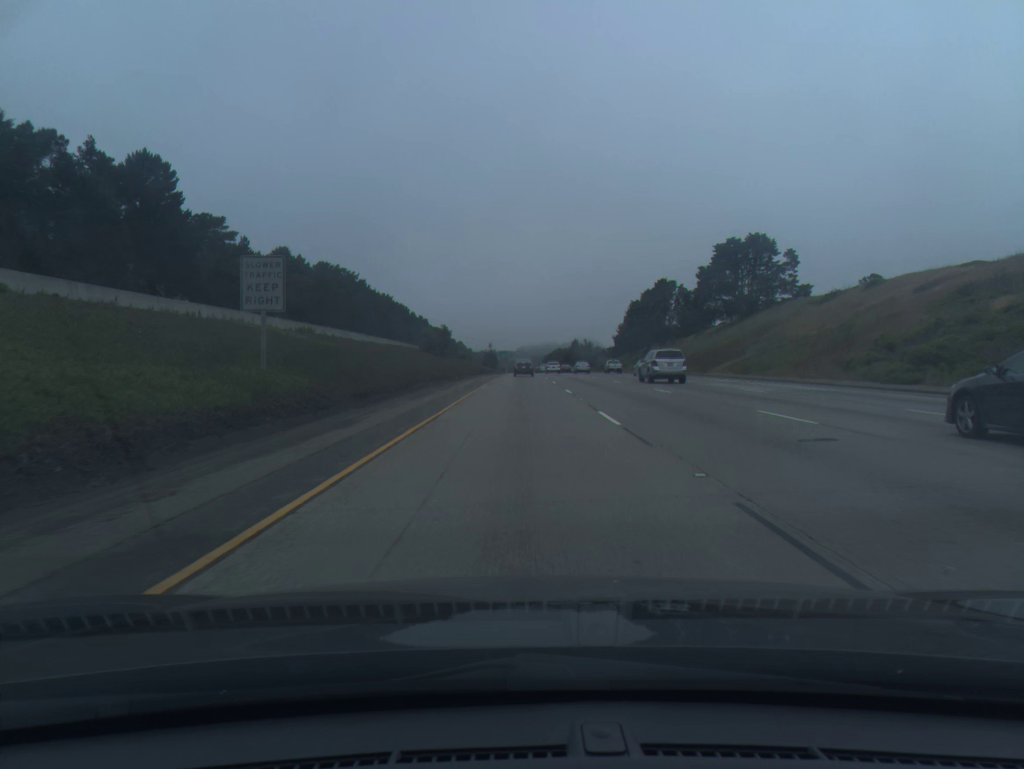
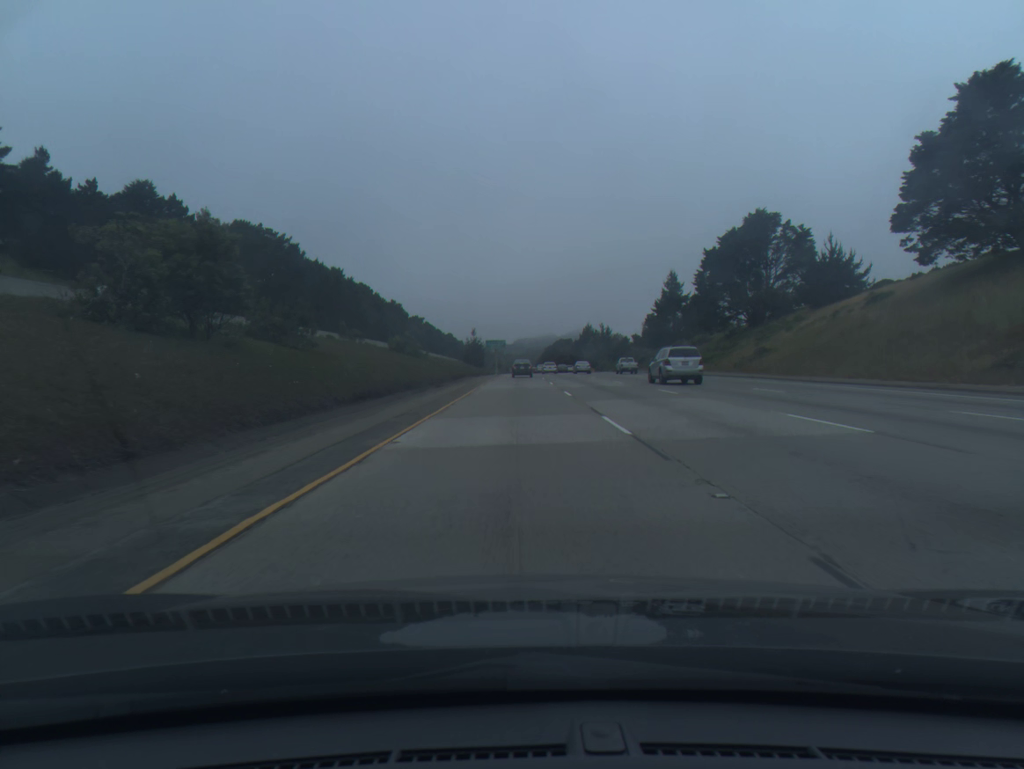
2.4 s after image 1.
(+0.5, +75.4) m; 0°
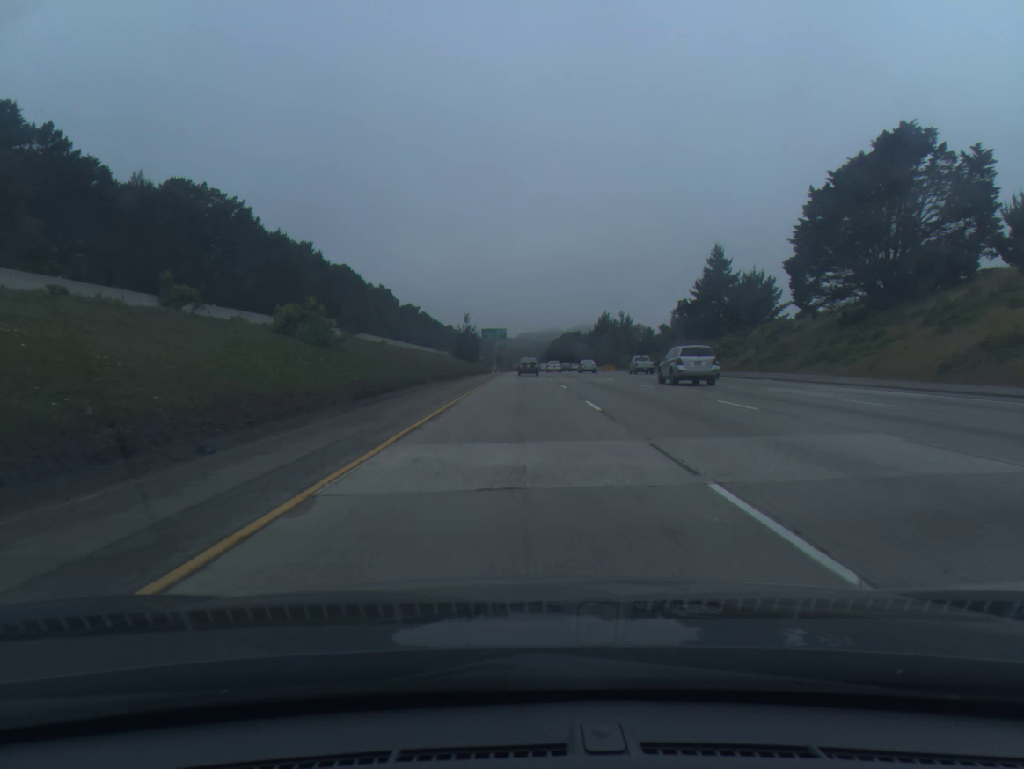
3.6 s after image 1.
(-0.1, +37.6) m; 0°
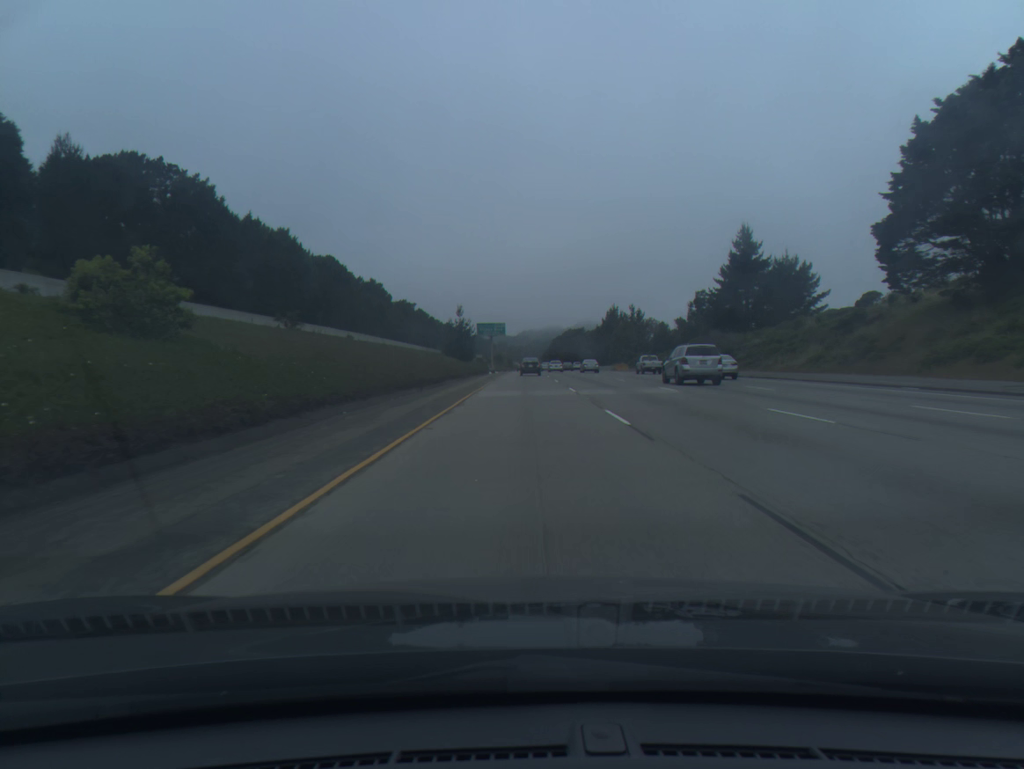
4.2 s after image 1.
(0.0, +18.8) m; 0°
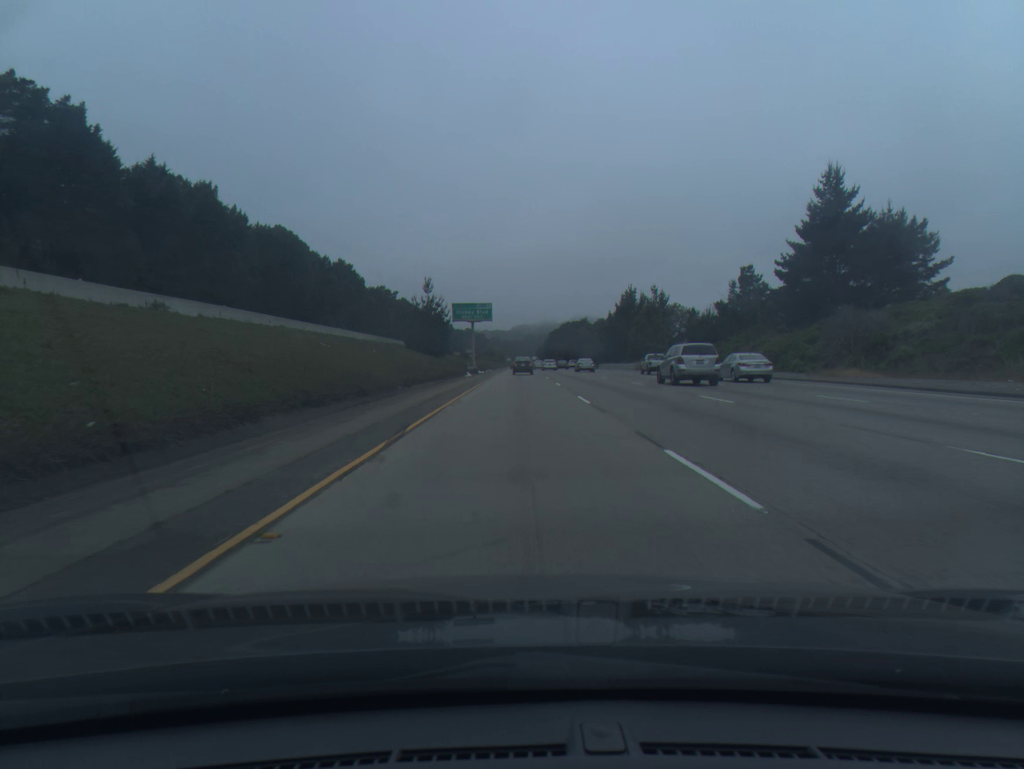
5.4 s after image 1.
(+0.1, +37.5) m; 0°
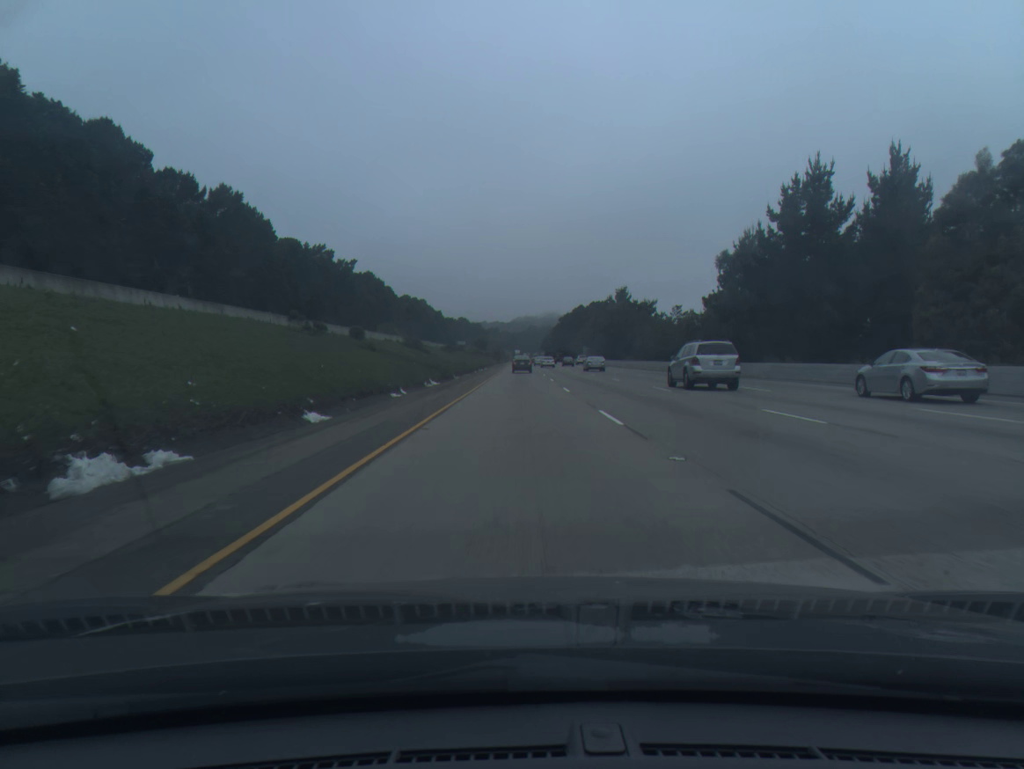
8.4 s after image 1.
(-0.2, +94.0) m; 0°
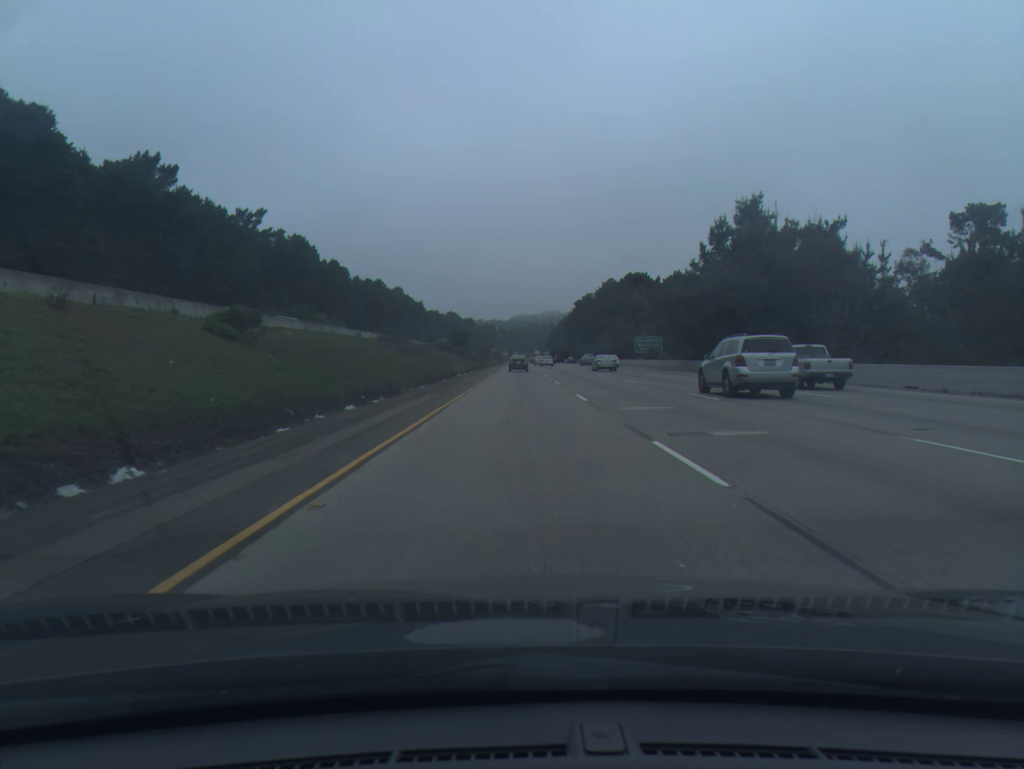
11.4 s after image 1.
(0.0, +94.7) m; 0°
